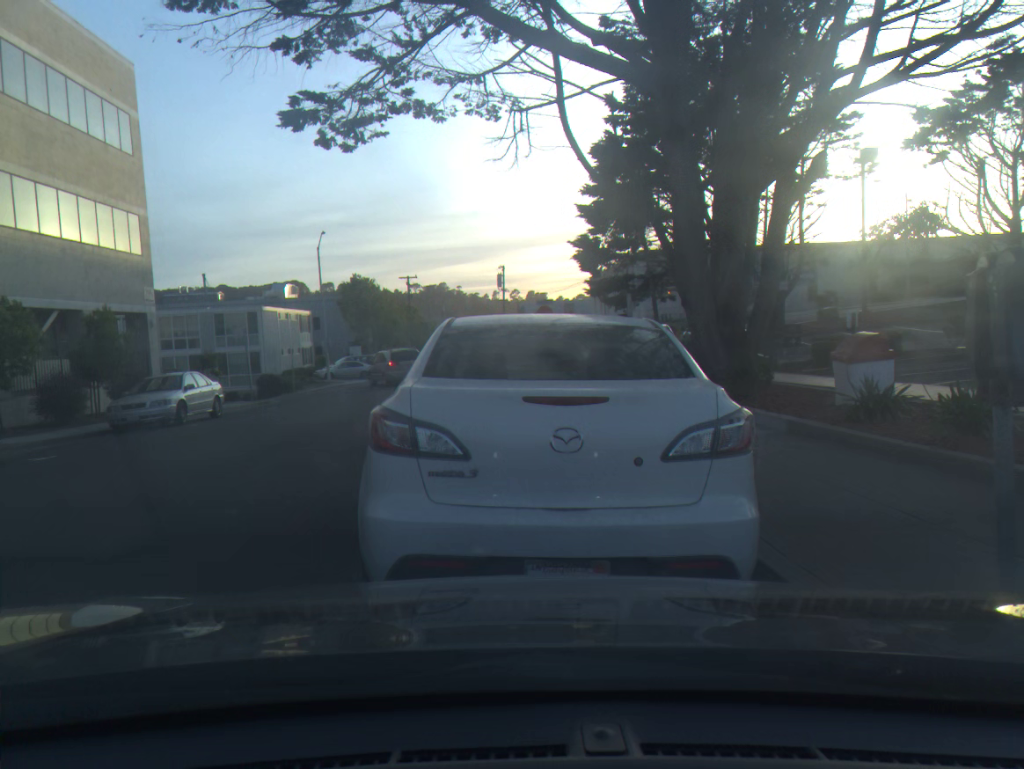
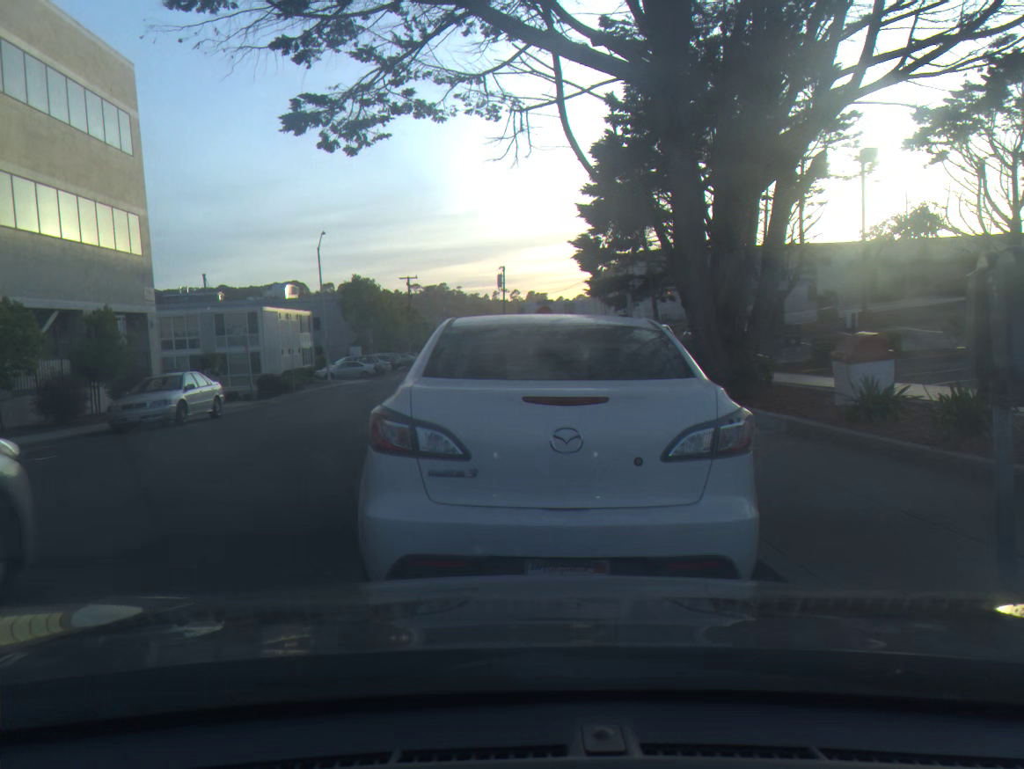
(0.0, 0.0) m; 0°
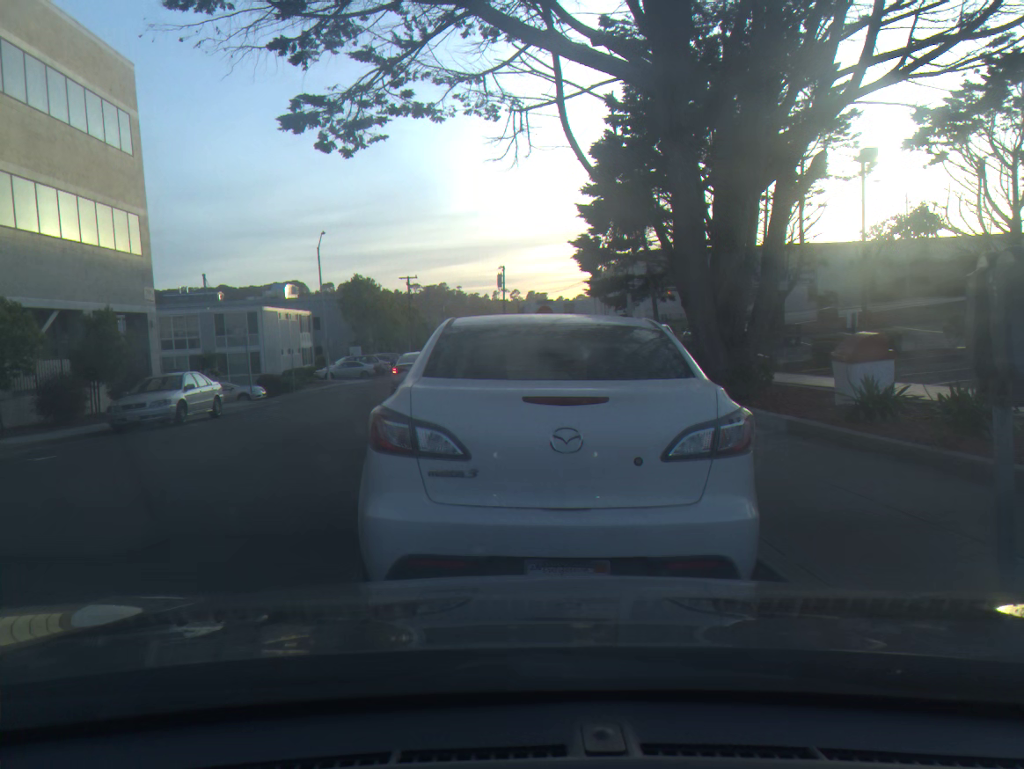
(0.0, 0.0) m; 0°
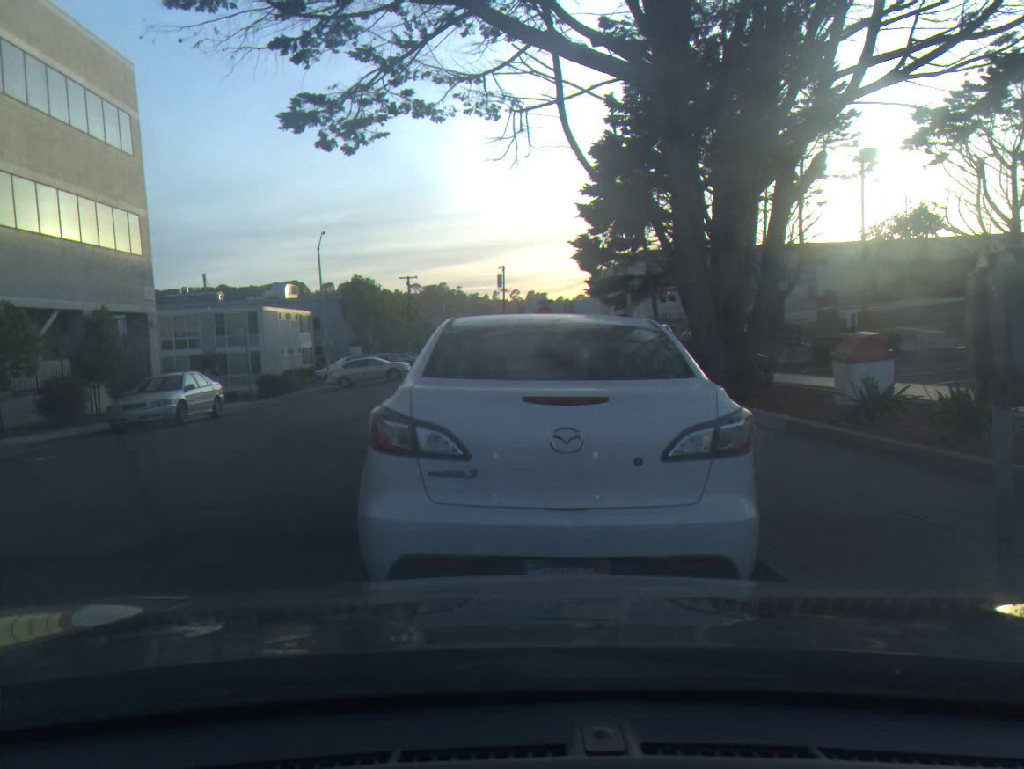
(0.0, 0.0) m; 0°
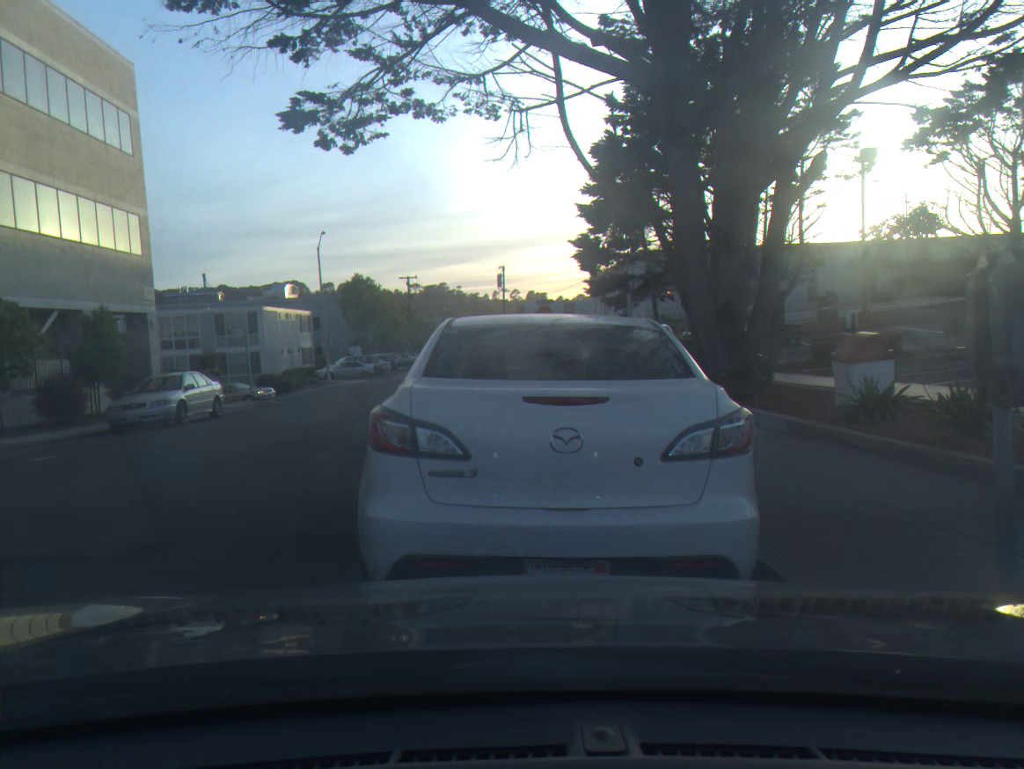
(0.0, 0.0) m; 0°
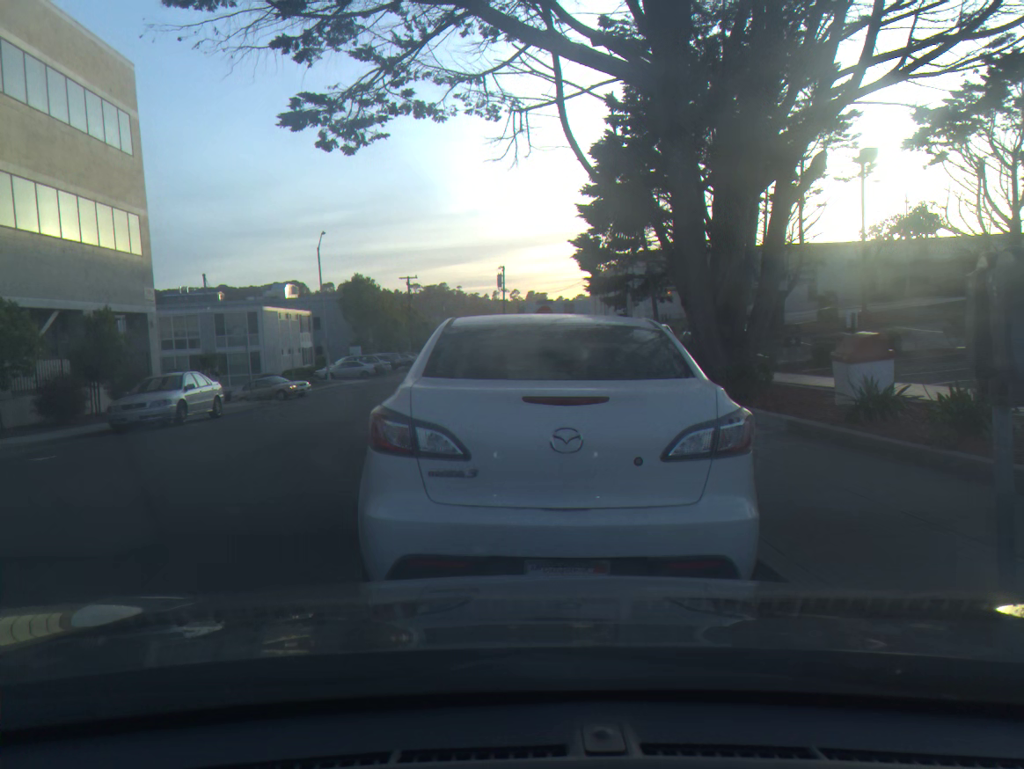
(0.0, 0.0) m; 0°
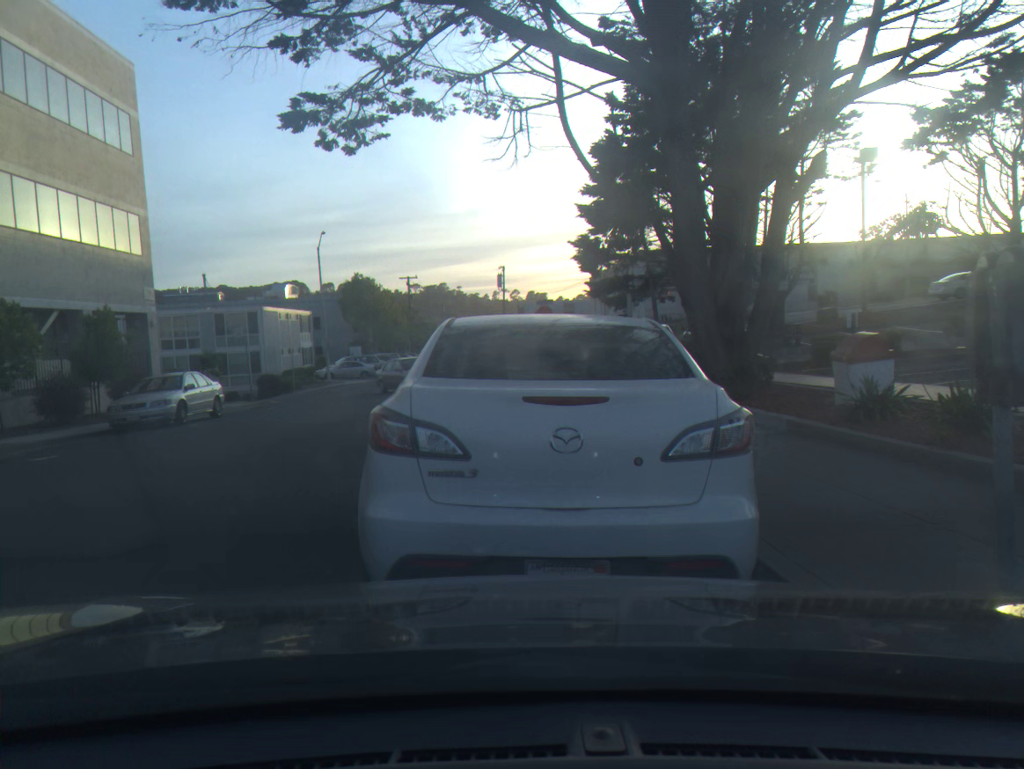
(0.0, 0.0) m; 0°
